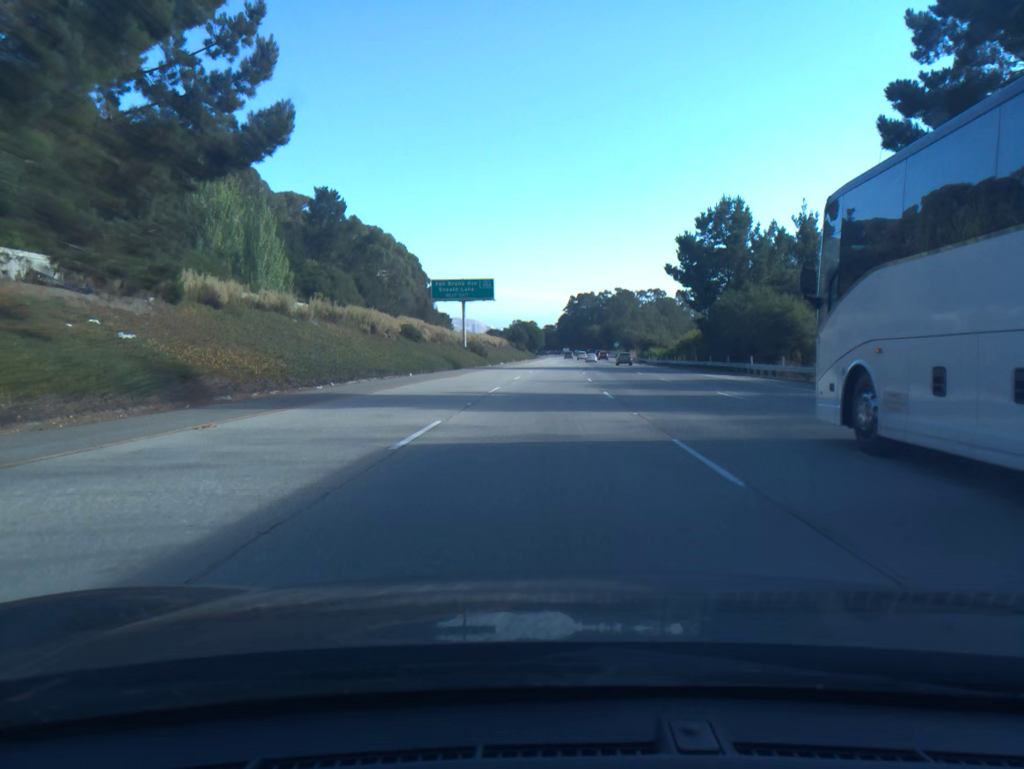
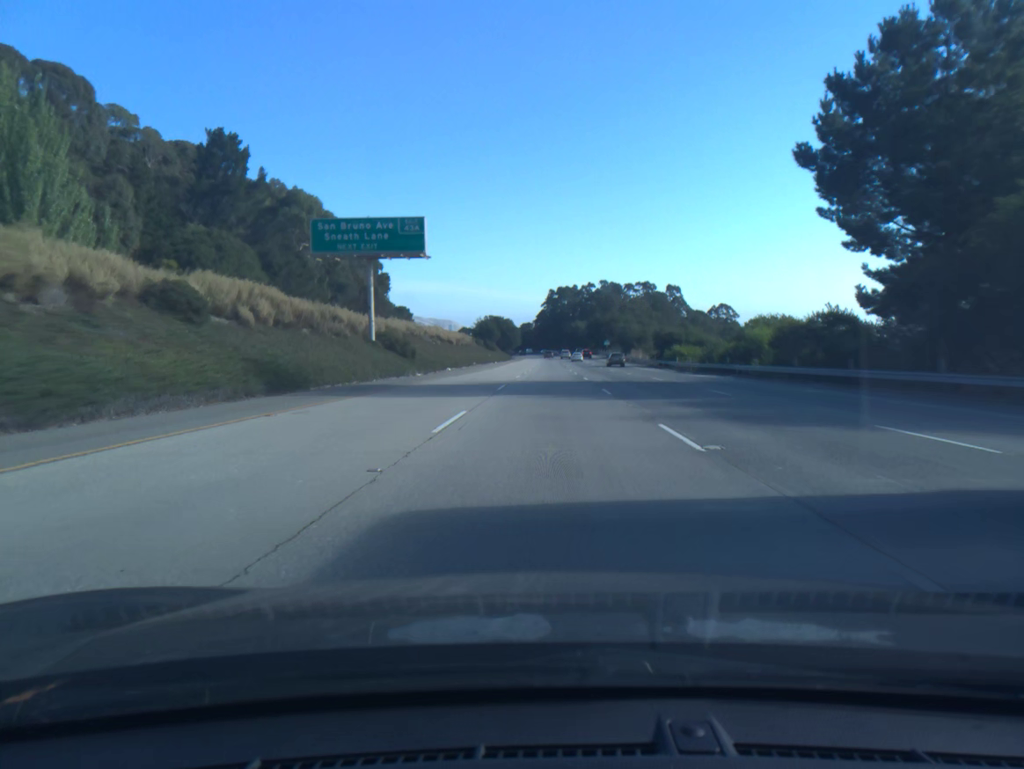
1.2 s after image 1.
(+0.5, +41.2) m; +2°
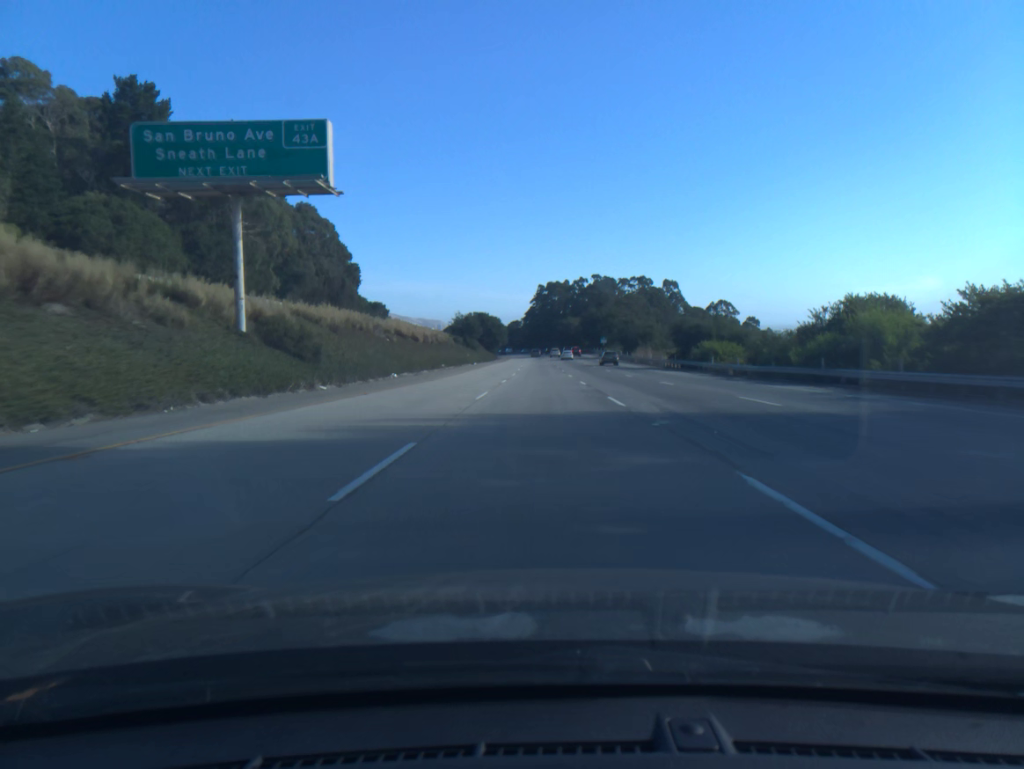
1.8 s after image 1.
(+0.2, +20.6) m; +1°
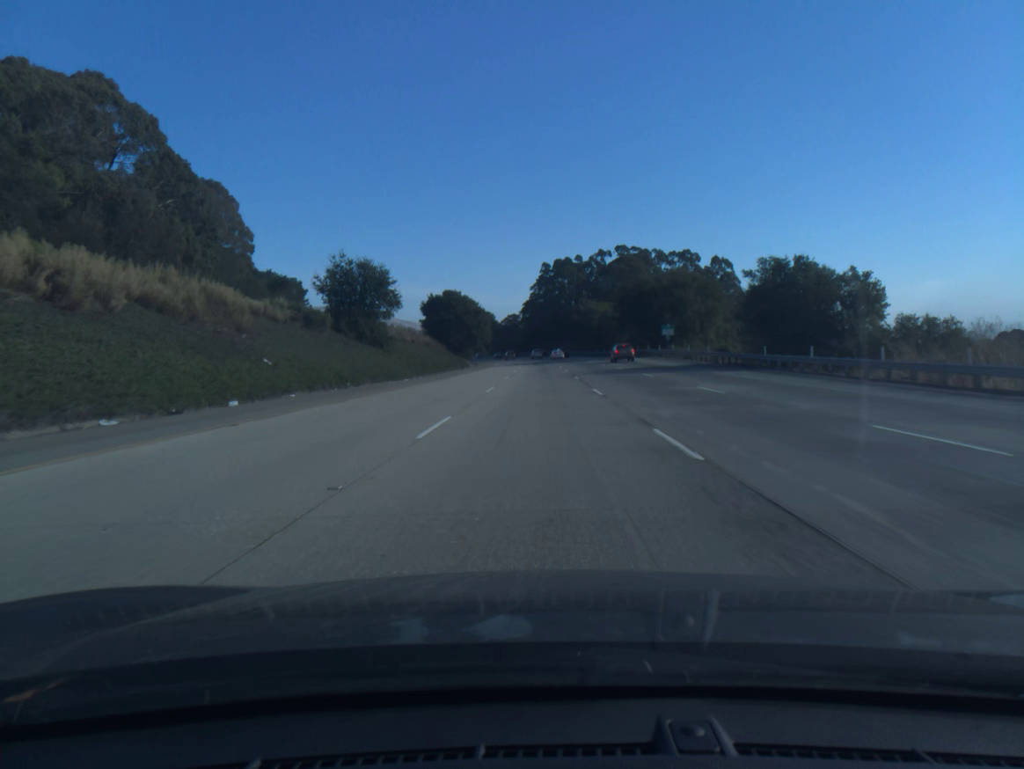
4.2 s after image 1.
(+0.1, +82.5) m; 0°
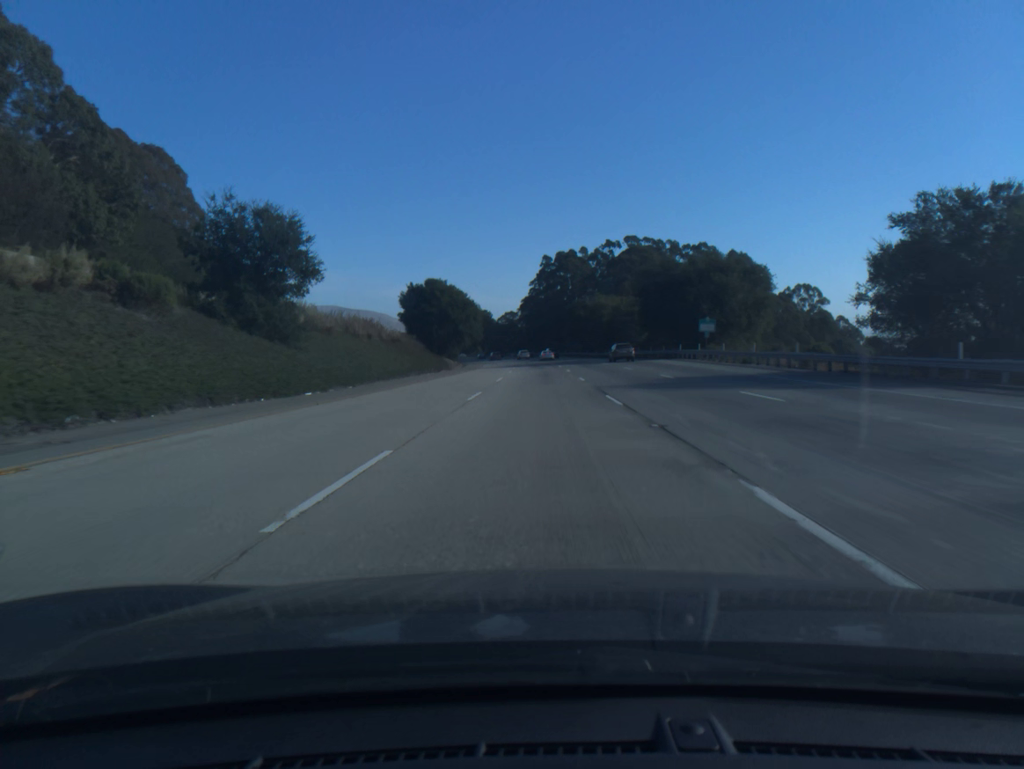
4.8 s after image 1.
(0.0, +20.6) m; 0°
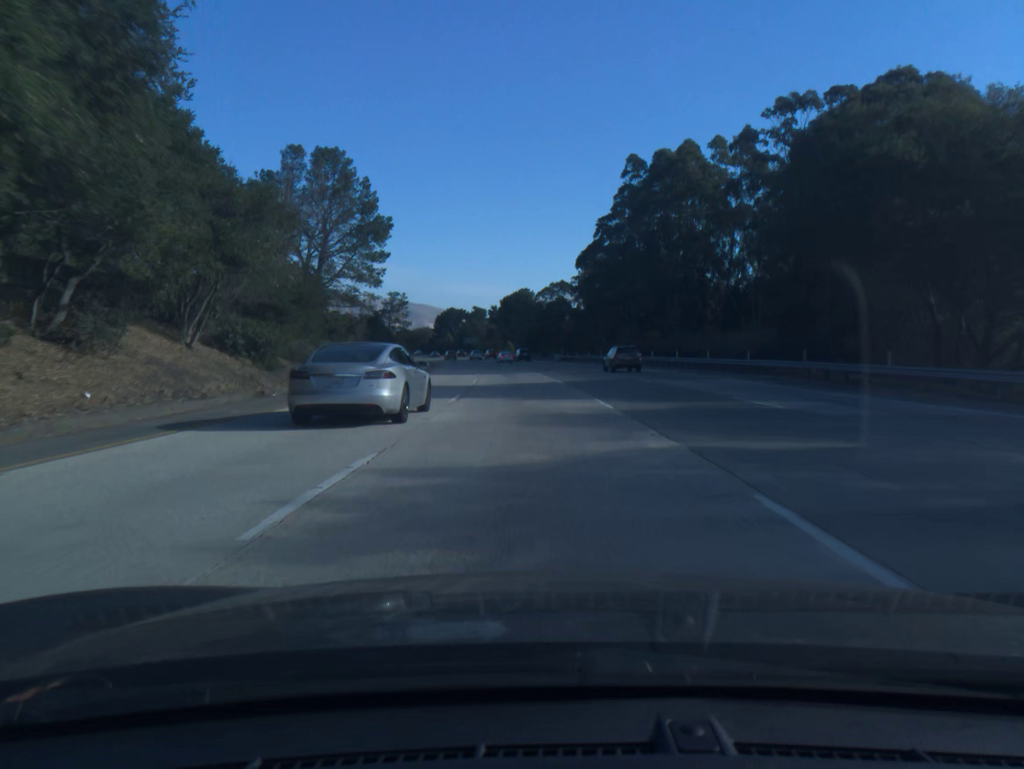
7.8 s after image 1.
(-1.8, +102.6) m; -4°
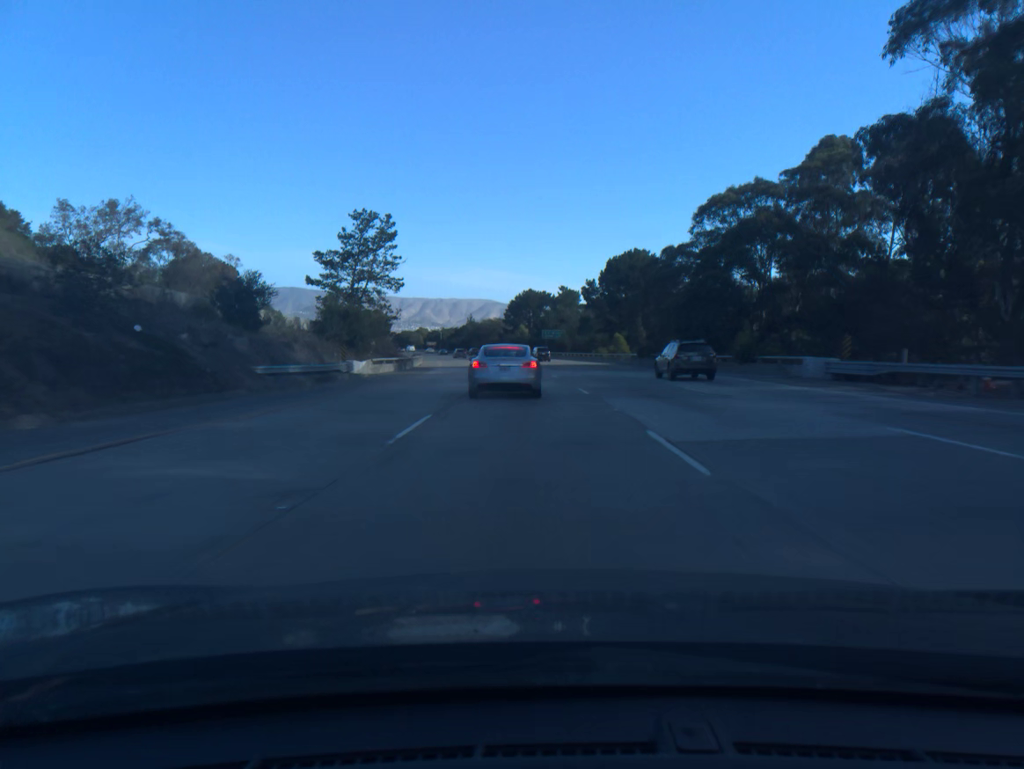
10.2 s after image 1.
(-5.1, +81.6) m; -7°
